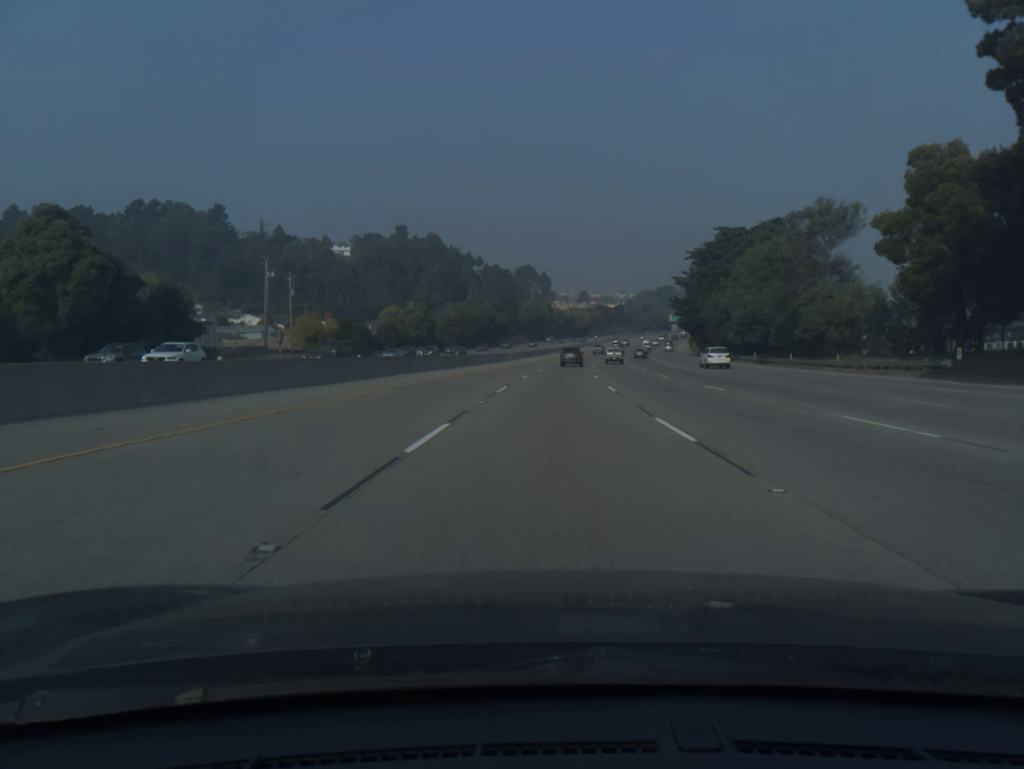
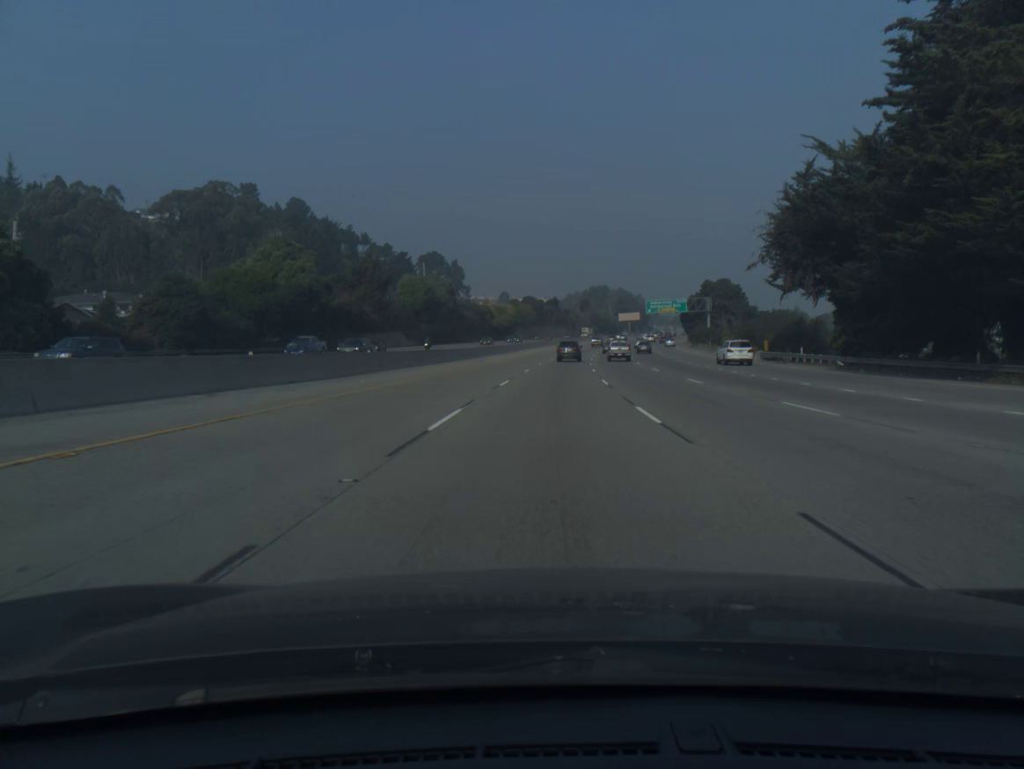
(+5.1, +99.3) m; +6°
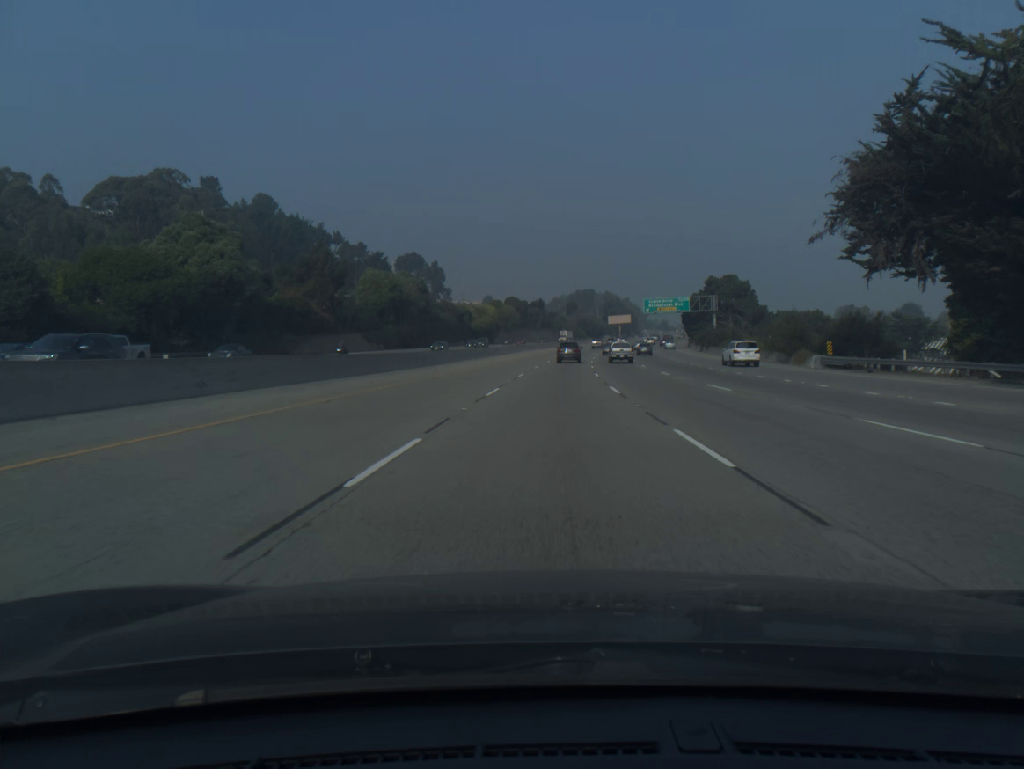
(+0.2, +19.6) m; +1°
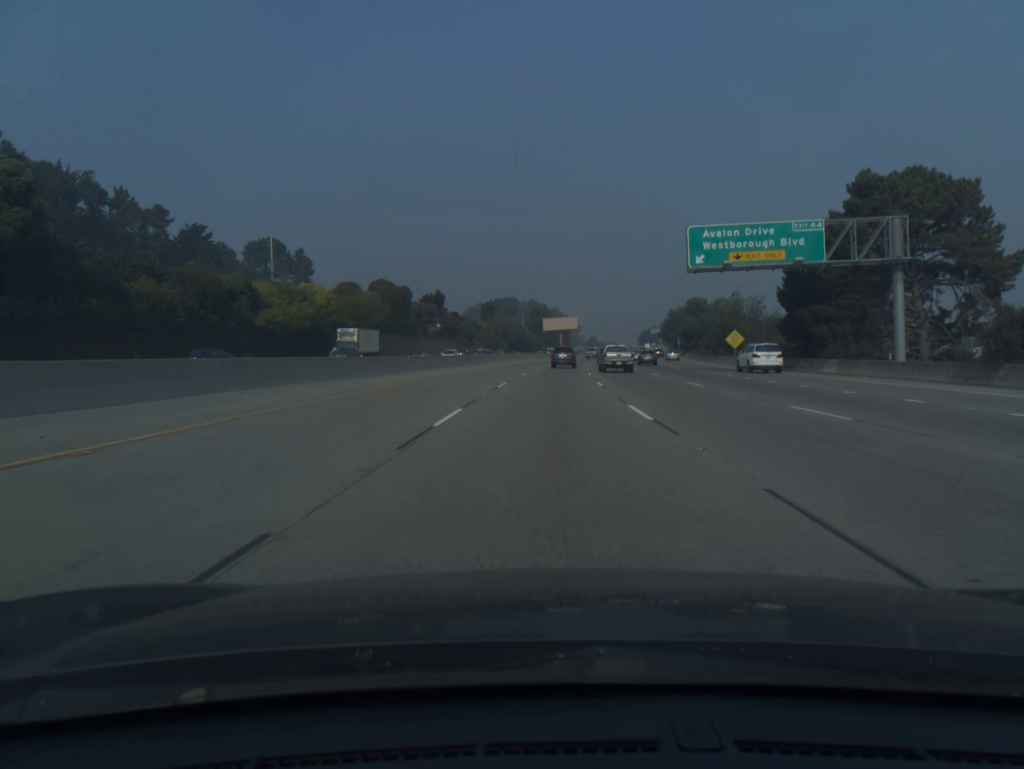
(+4.8, +96.1) m; +6°
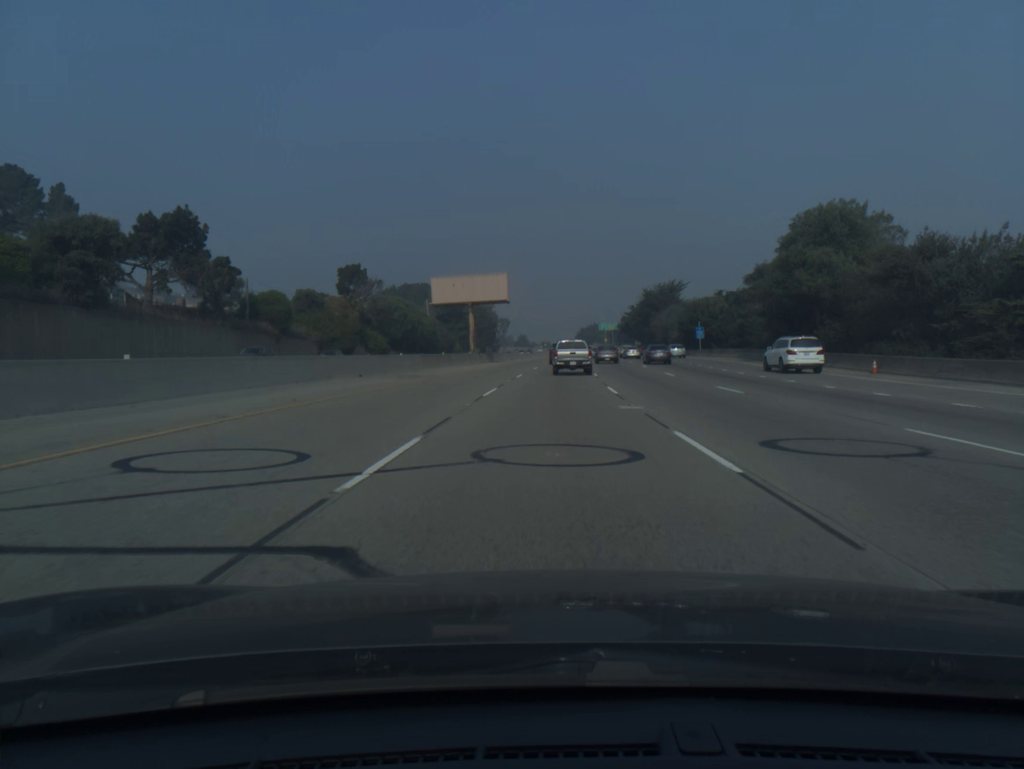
(+4.0, +93.8) m; +5°
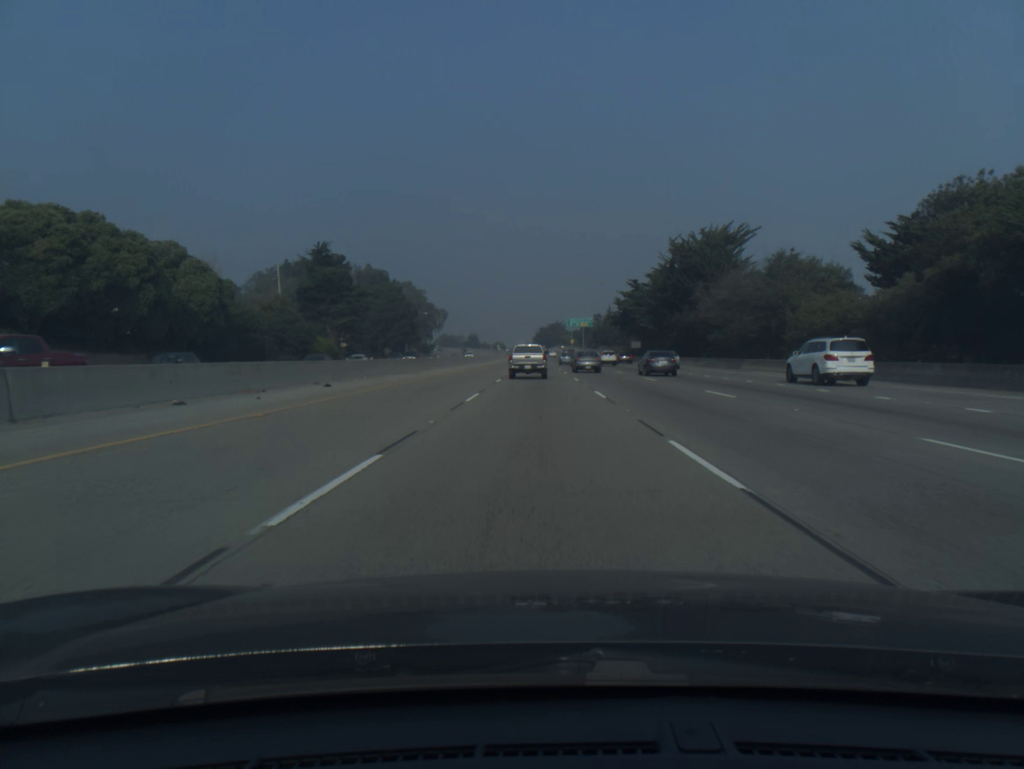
(+3.5, +88.8) m; +3°
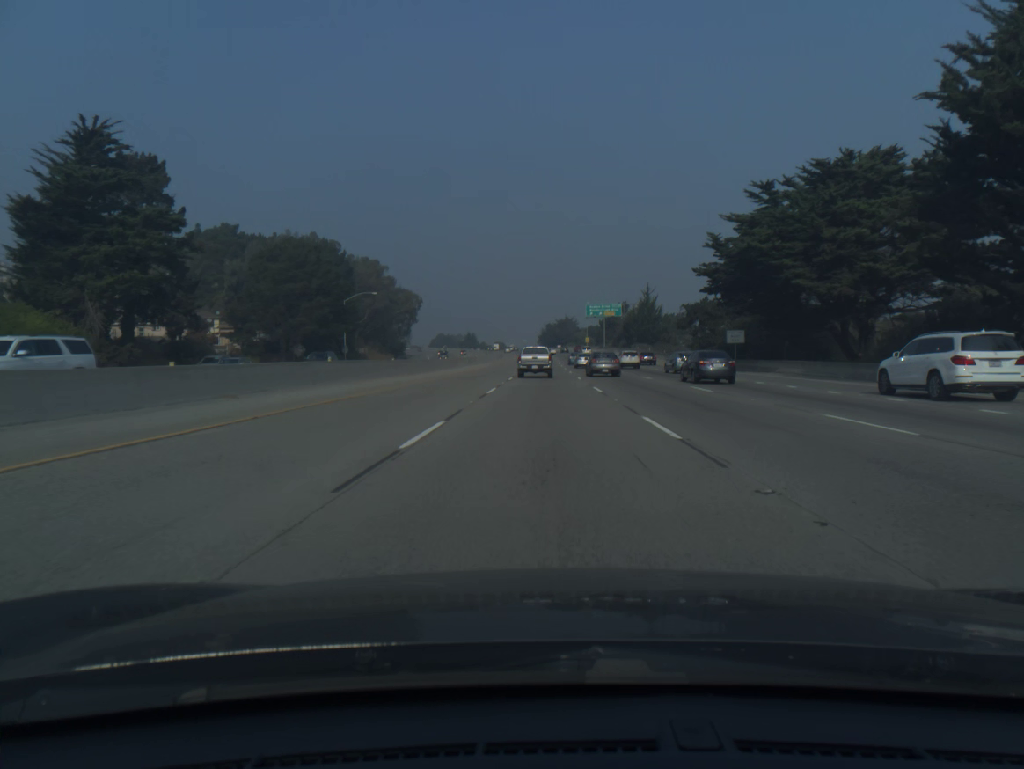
(-0.4, +68.5) m; -1°
